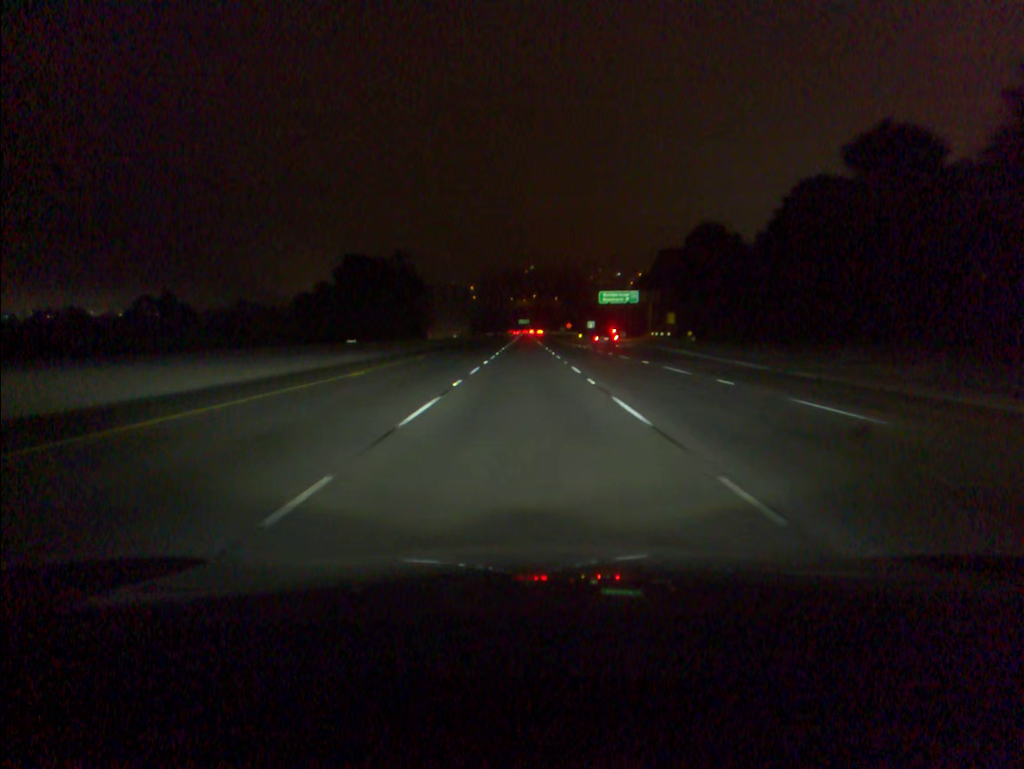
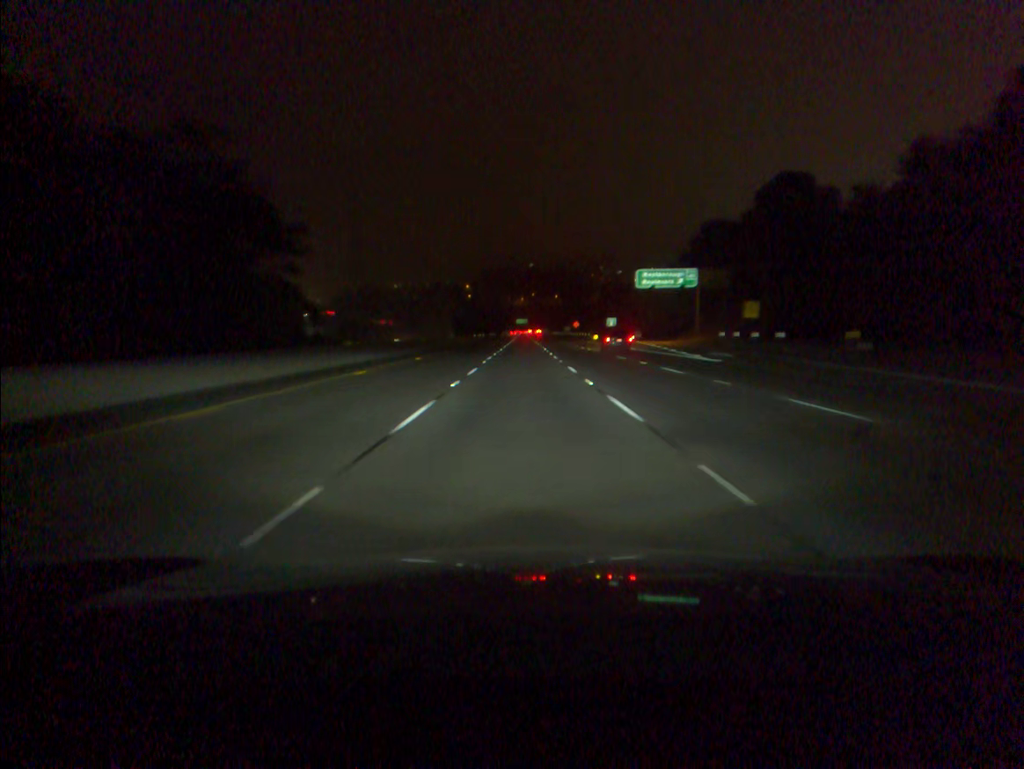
(+0.1, +43.6) m; 0°
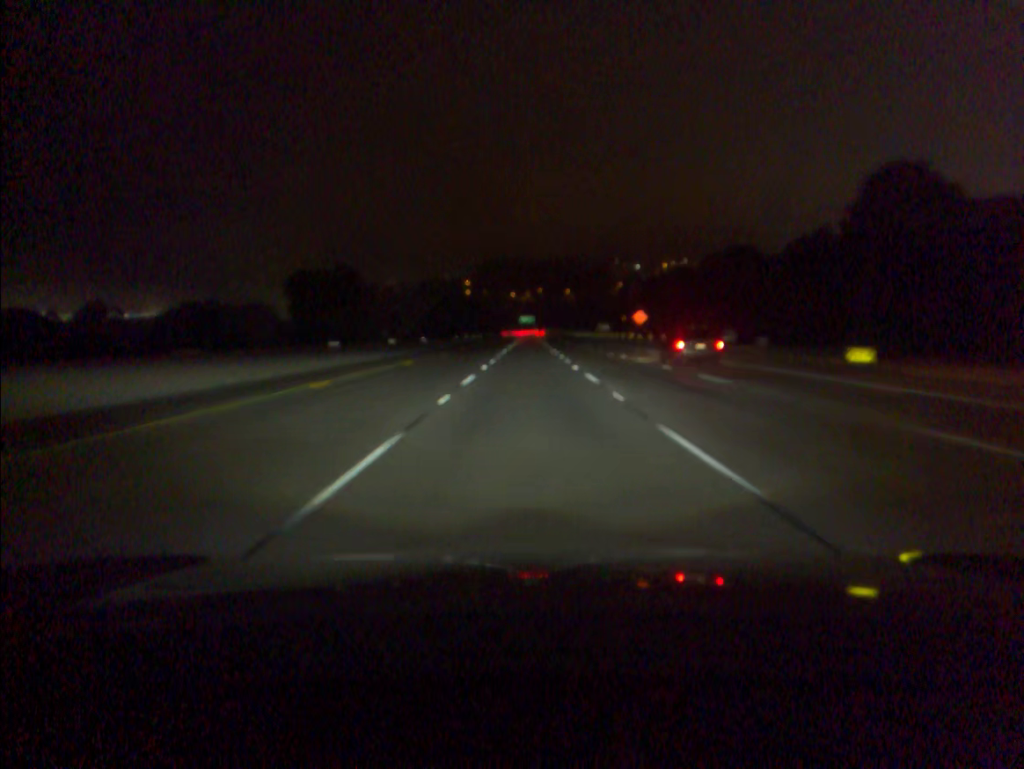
(-0.3, +107.9) m; 0°
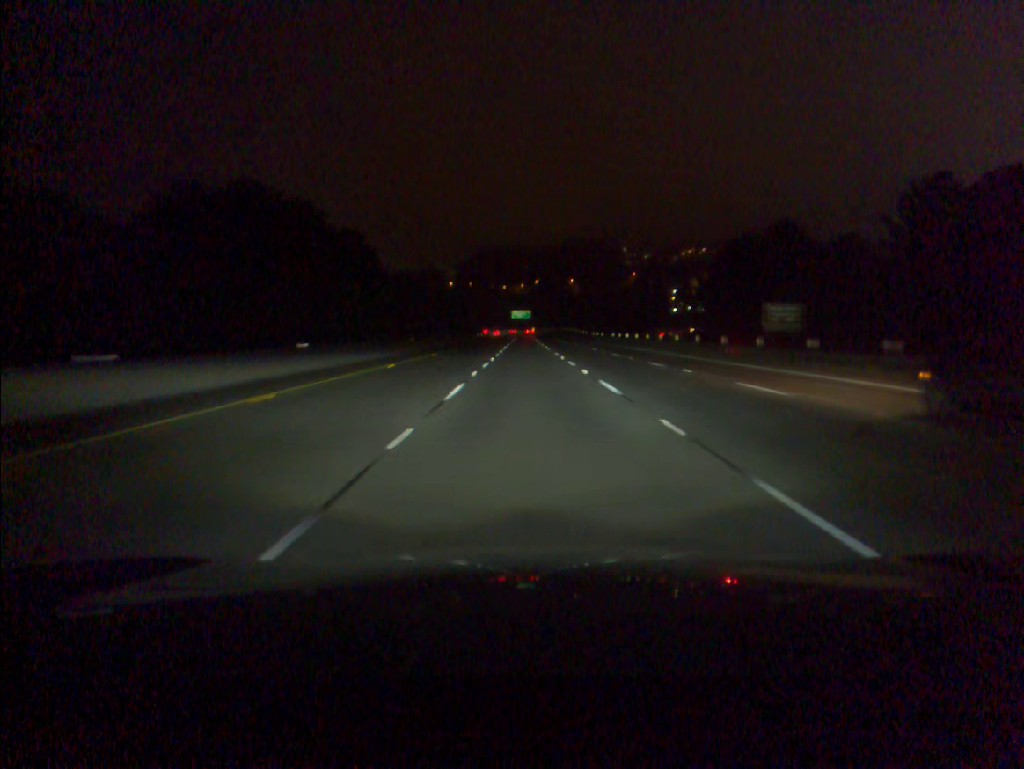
(+0.3, +106.6) m; 0°
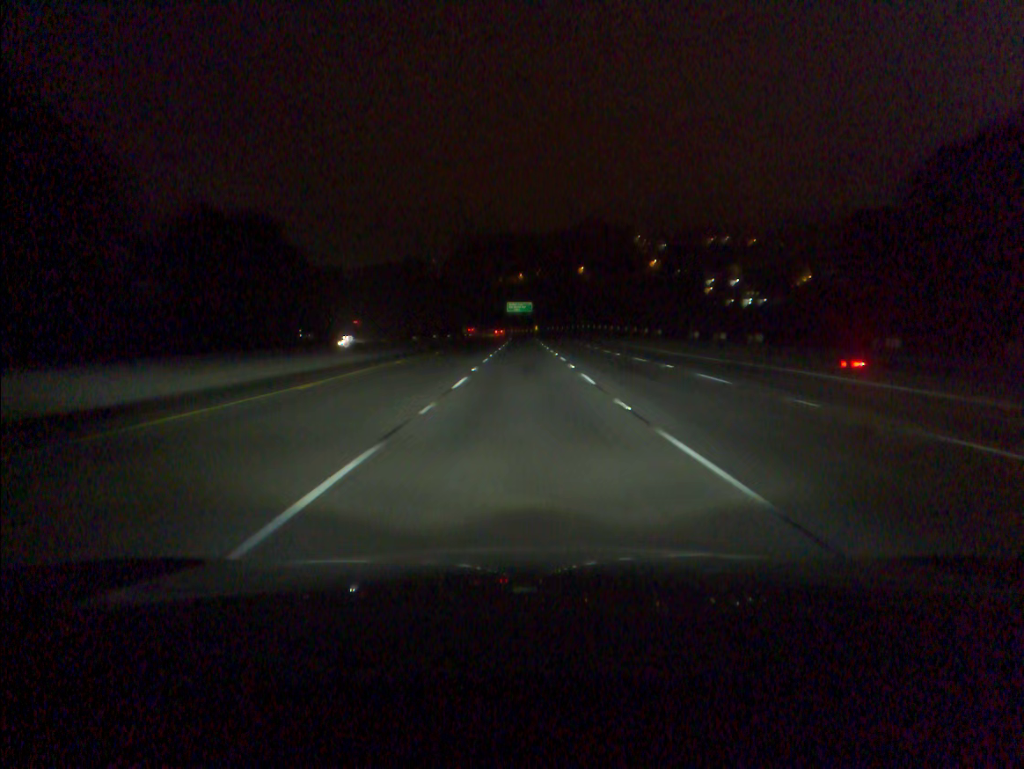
(+0.2, +83.7) m; 0°
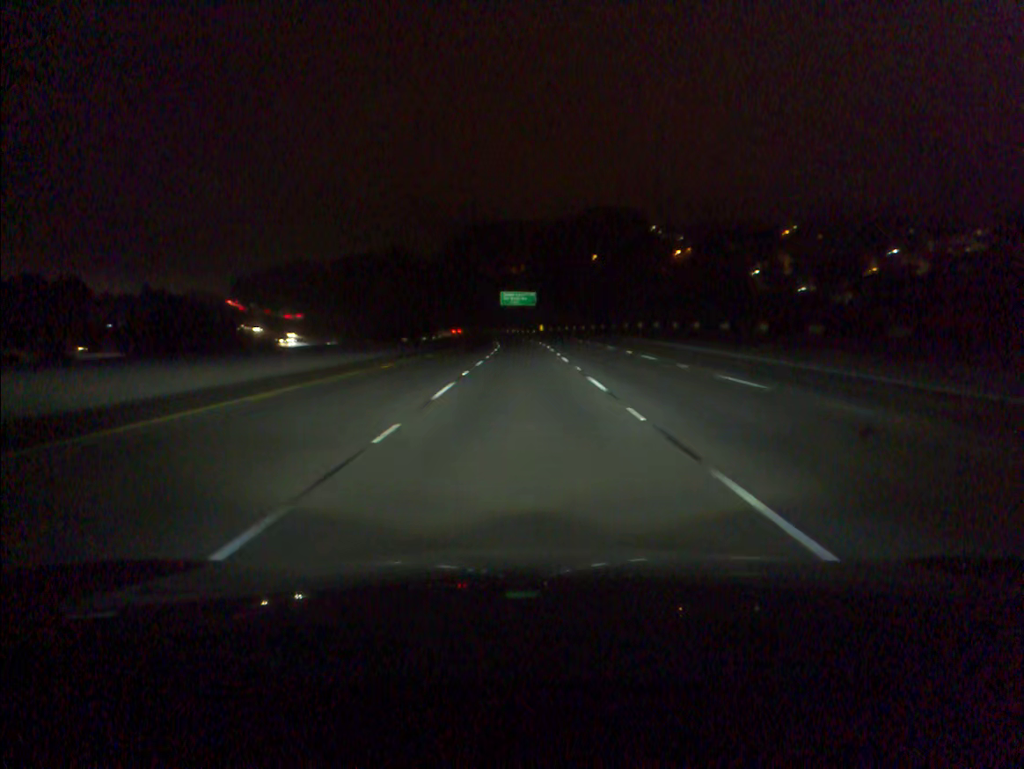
(-0.1, +61.7) m; 0°
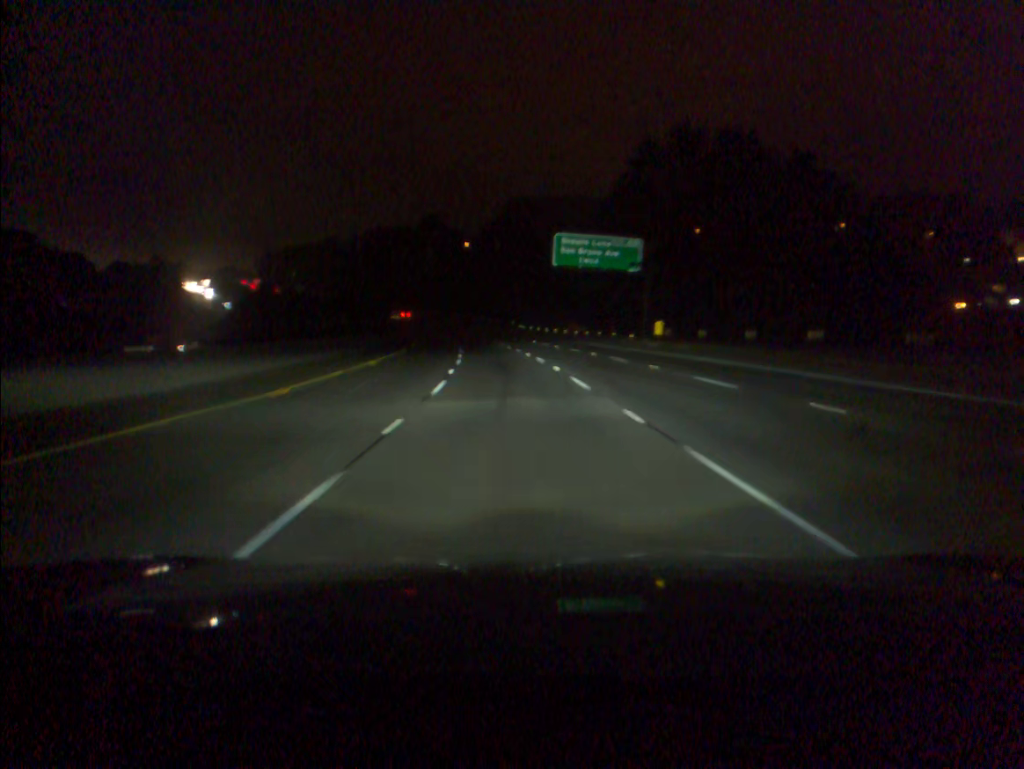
(-2.1, +100.7) m; -4°
